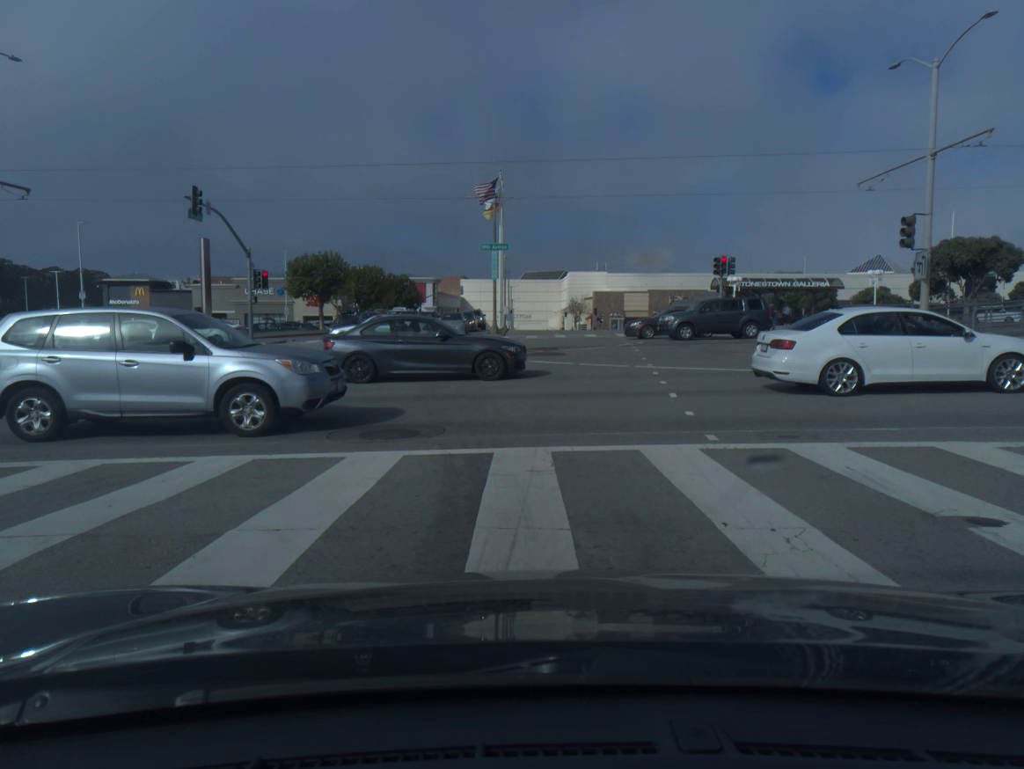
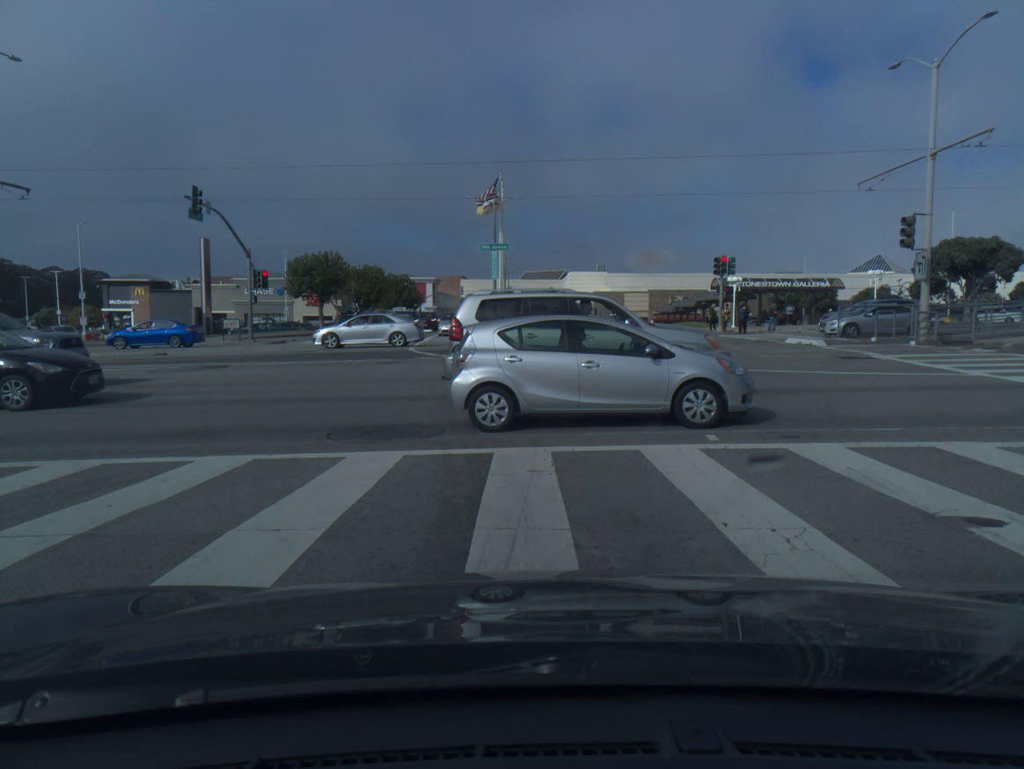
(0.0, 0.0) m; 0°
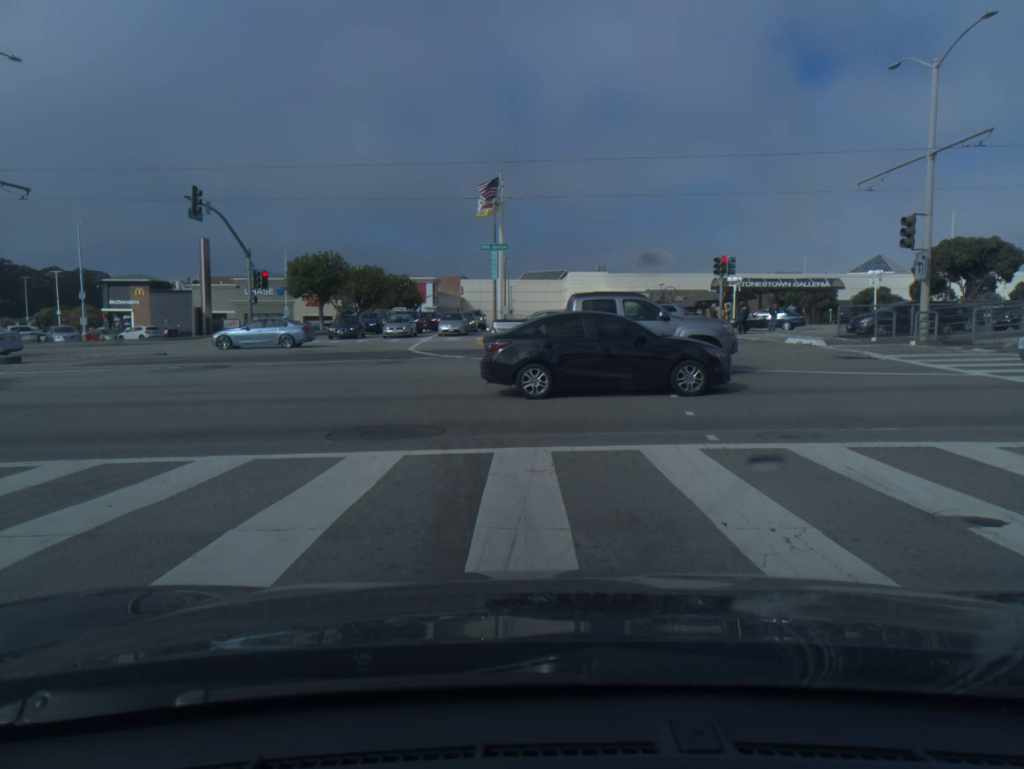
(0.0, 0.0) m; 0°
